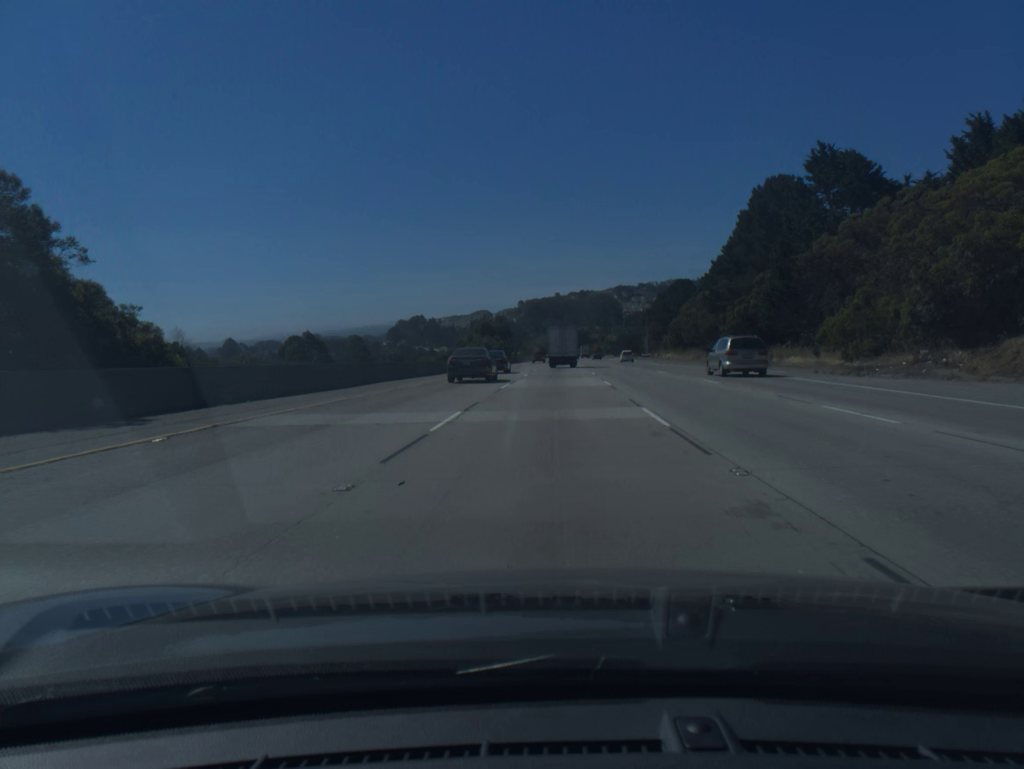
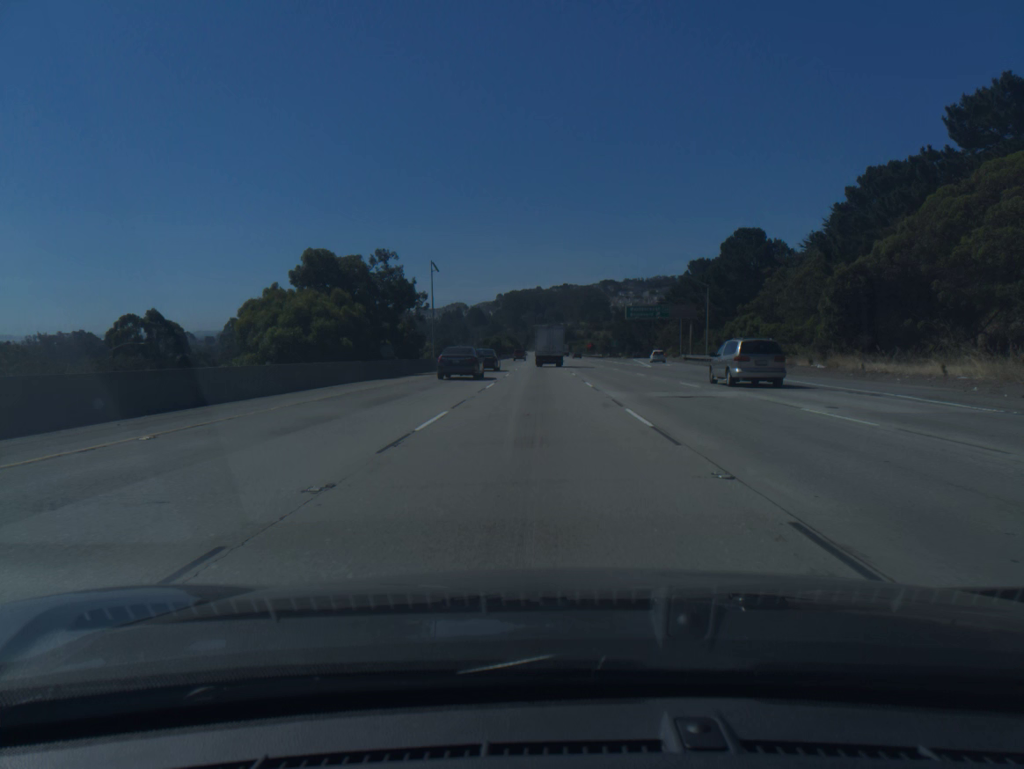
(+2.0, +87.4) m; +2°
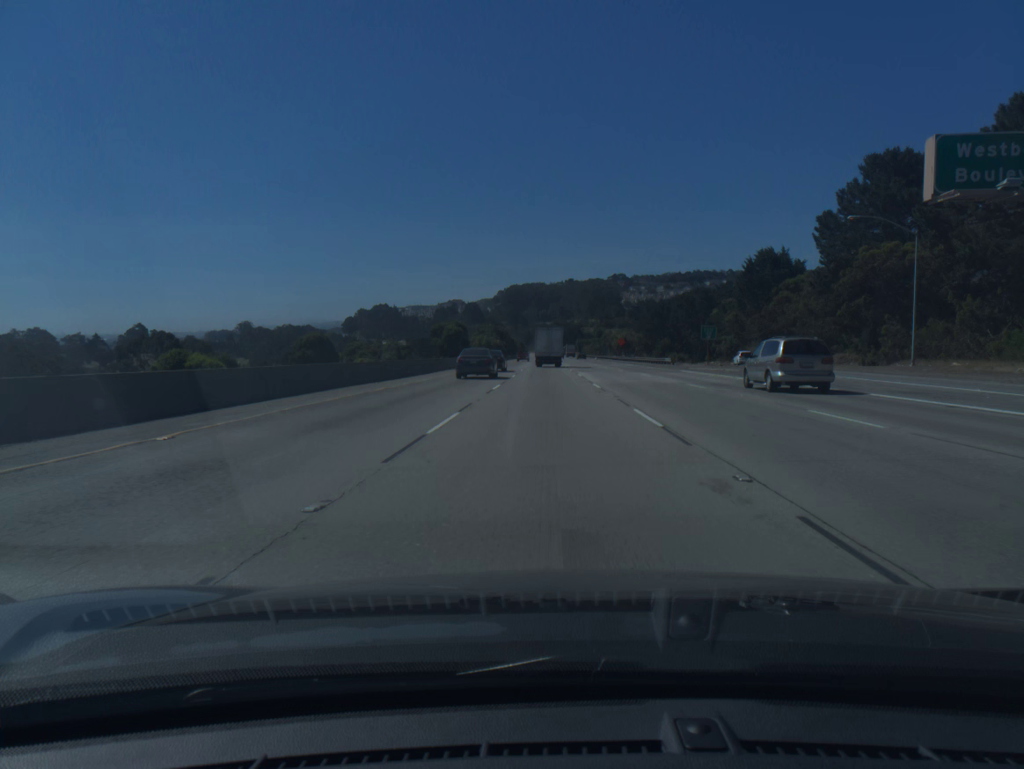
(-0.5, +87.6) m; 0°
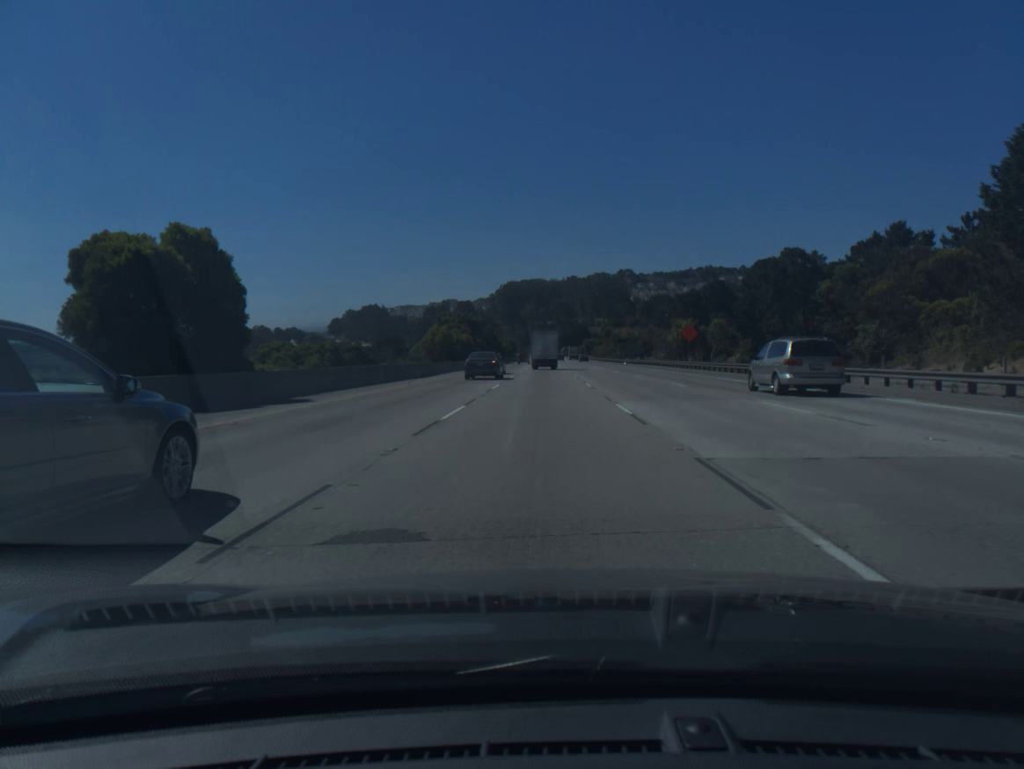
(+0.2, +70.2) m; 0°
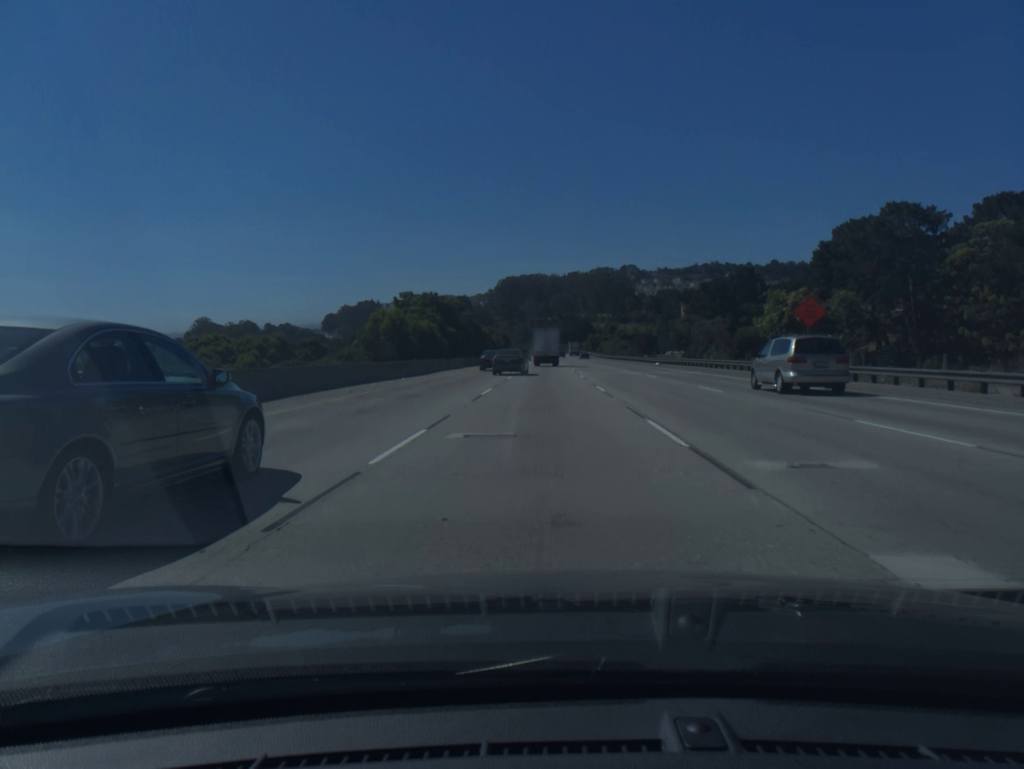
(-0.1, +35.0) m; 0°
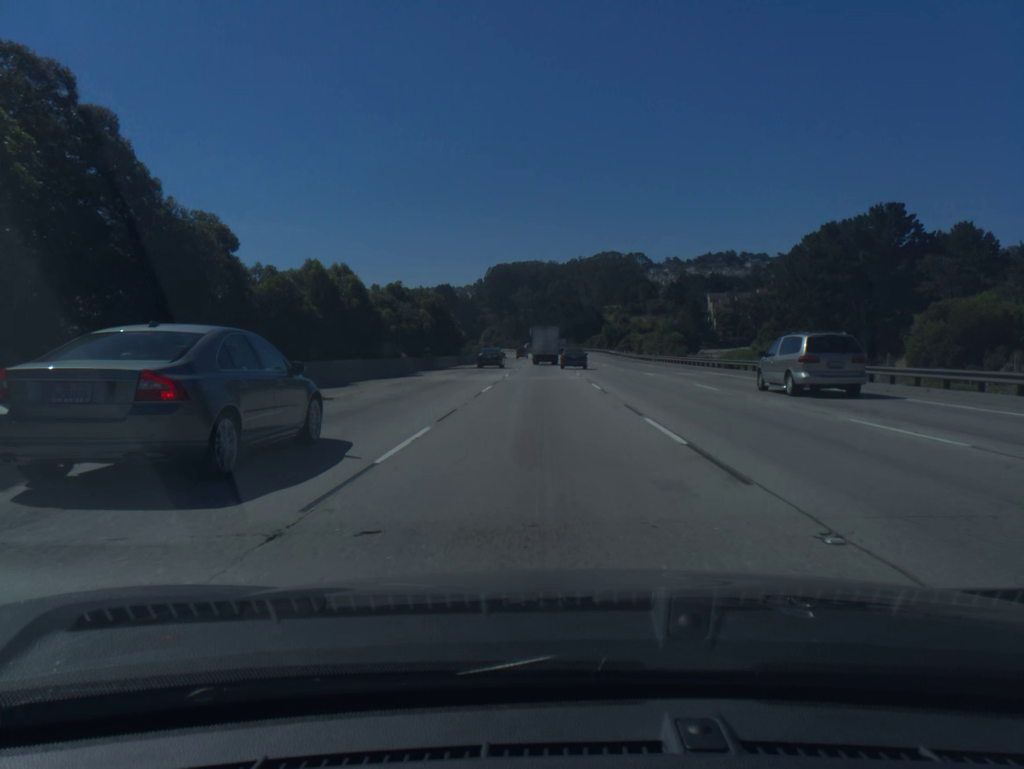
(+0.2, +87.6) m; 0°
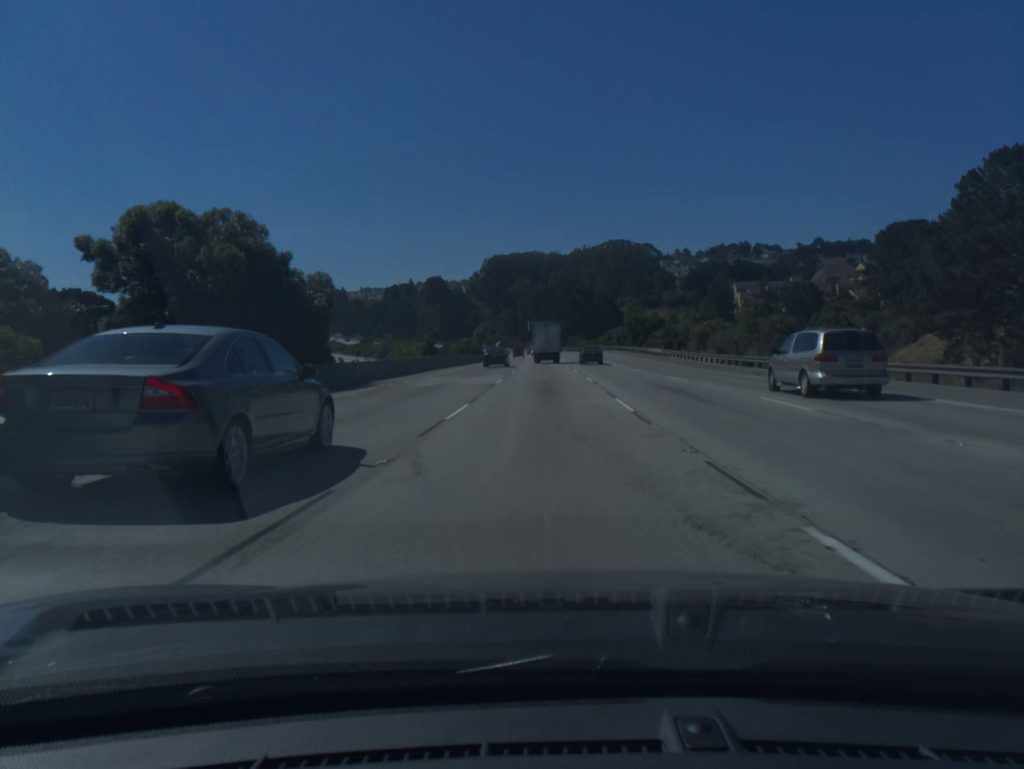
(-0.1, +52.6) m; 0°
